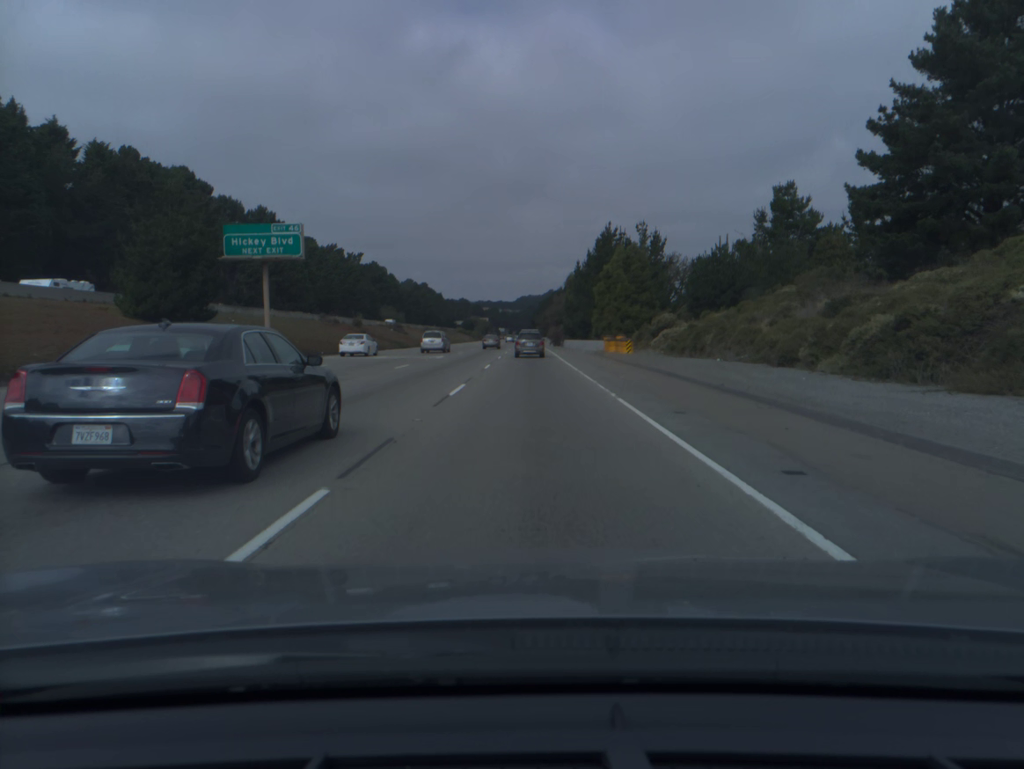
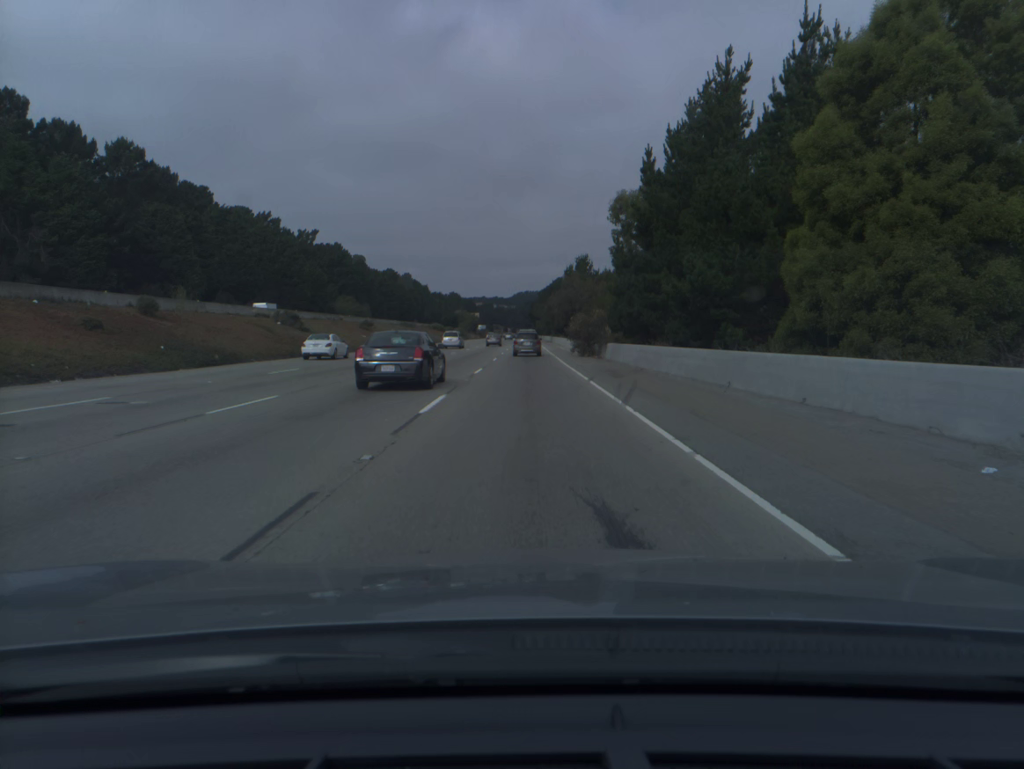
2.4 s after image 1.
(+0.2, +62.4) m; 0°
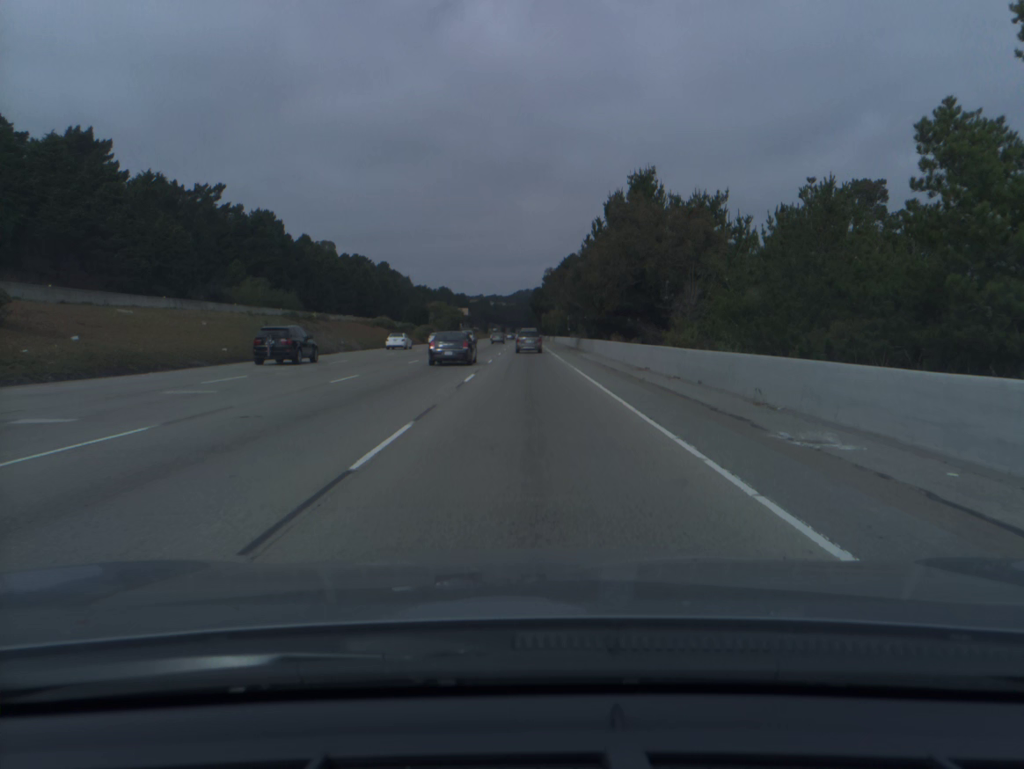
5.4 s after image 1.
(-0.1, +79.1) m; 0°
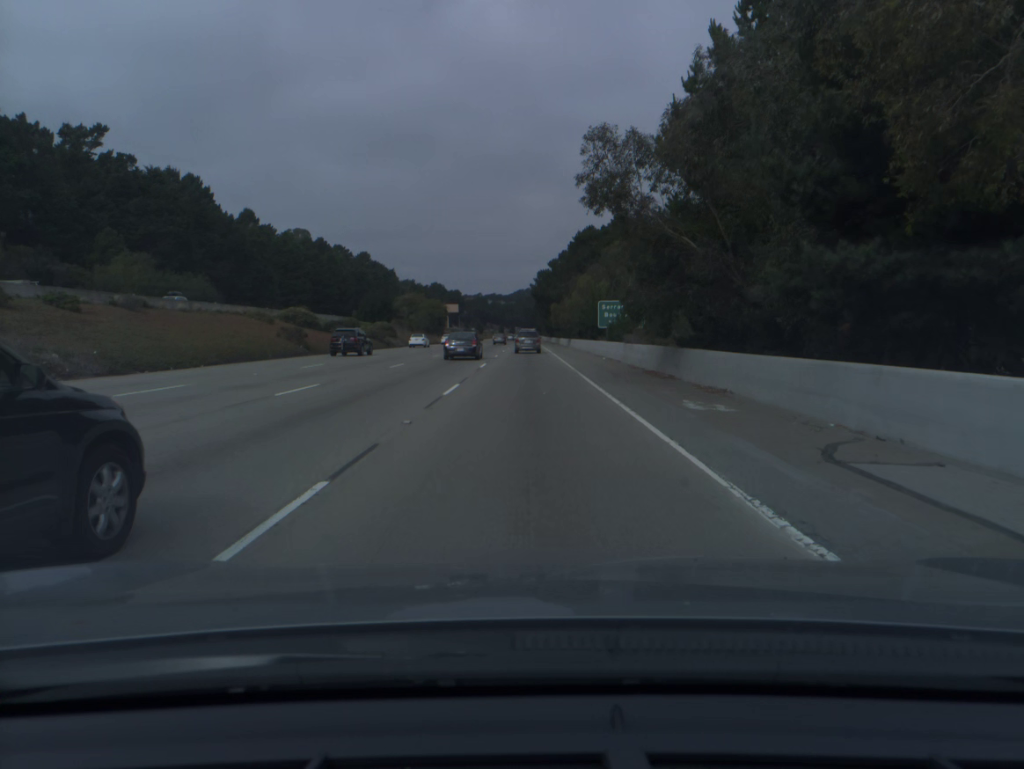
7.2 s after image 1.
(0.0, +48.3) m; 0°
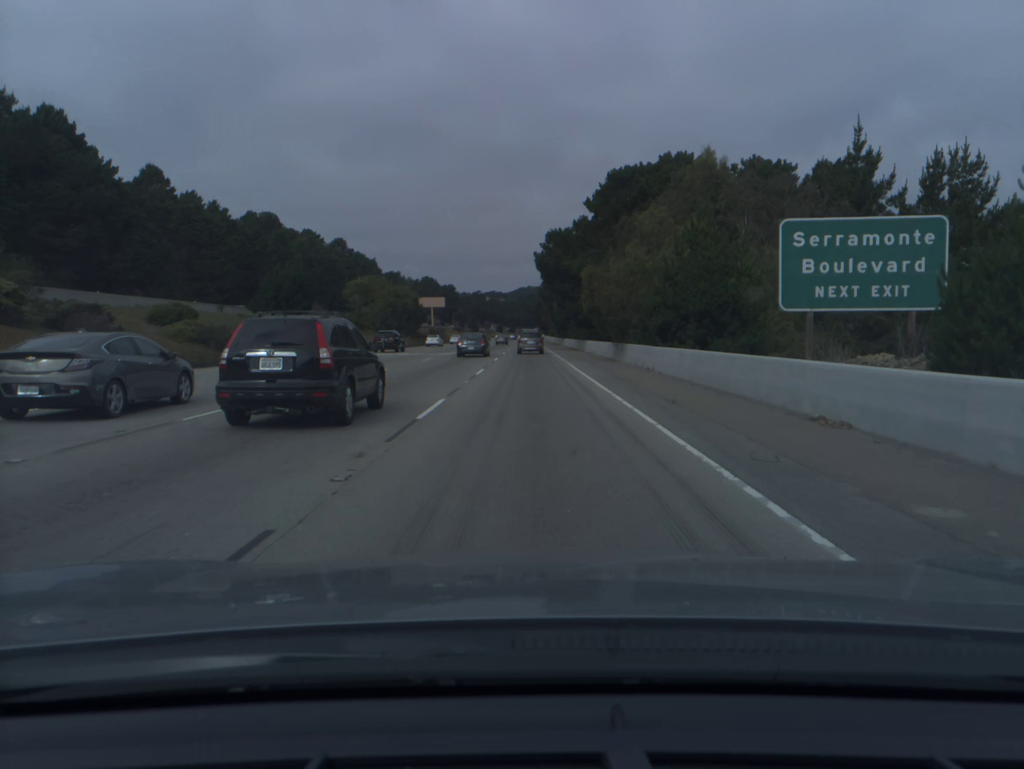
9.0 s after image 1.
(-0.1, +48.8) m; 0°
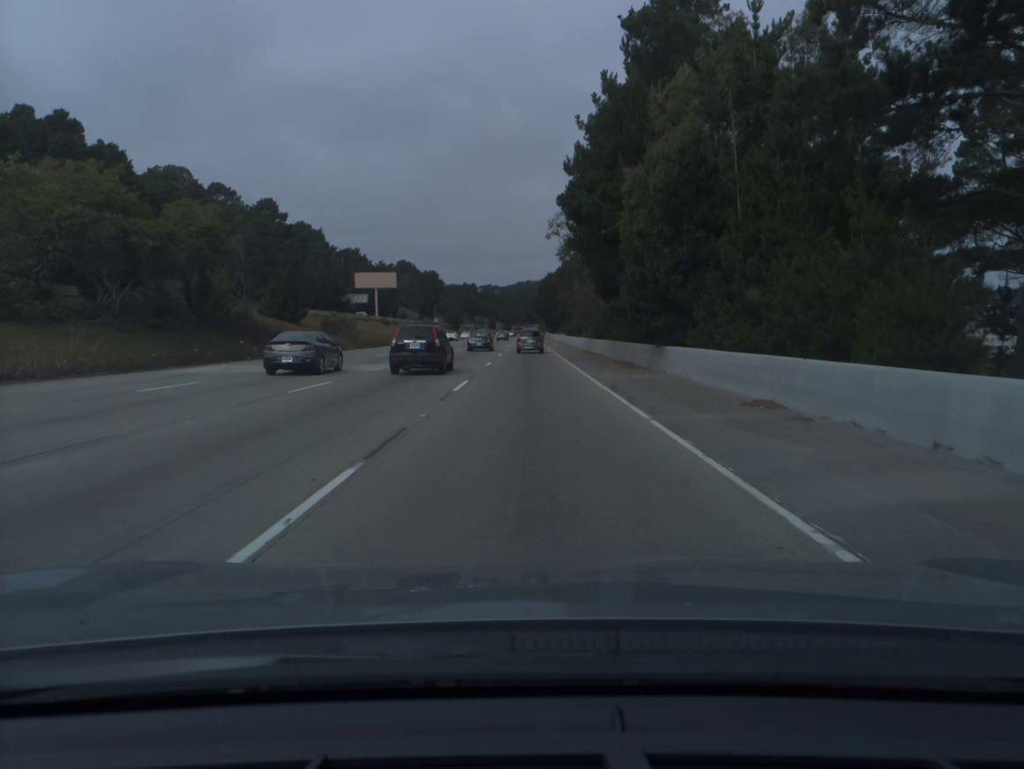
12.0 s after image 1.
(0.0, +81.7) m; 0°
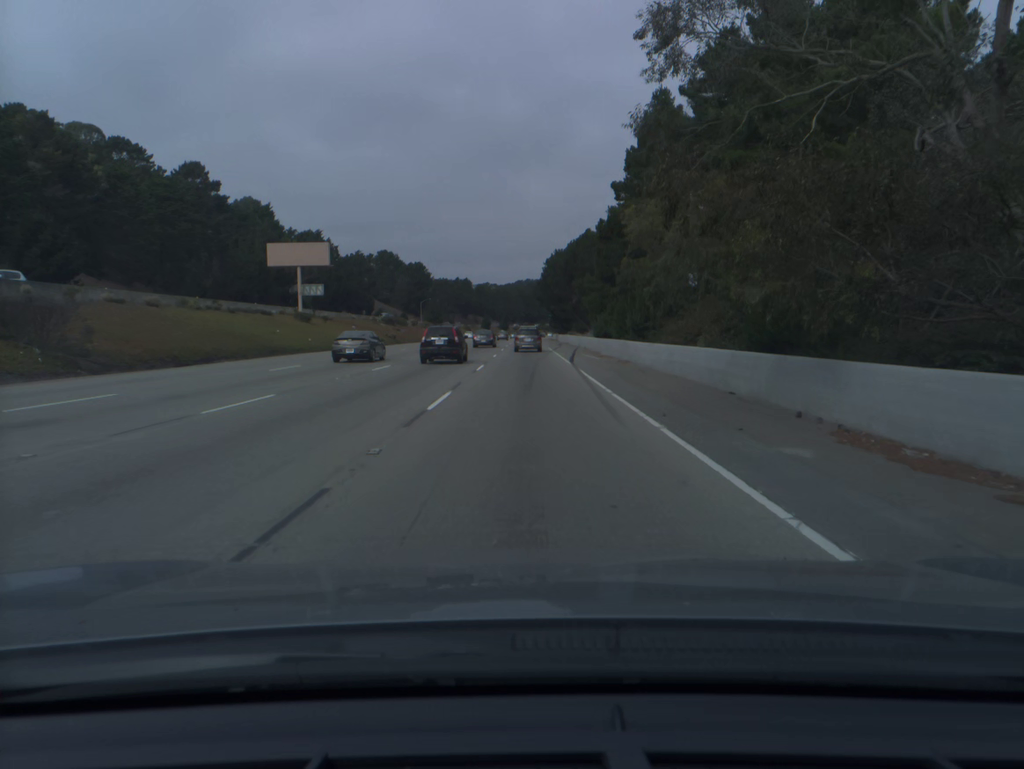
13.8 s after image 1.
(+0.1, +48.5) m; 0°
